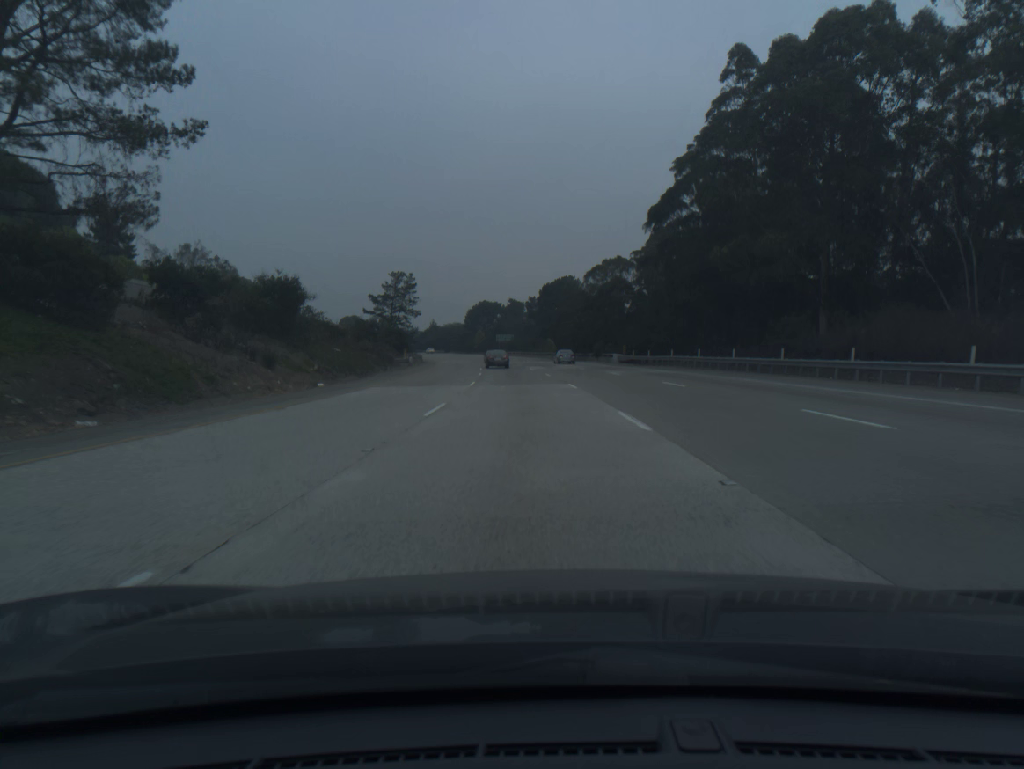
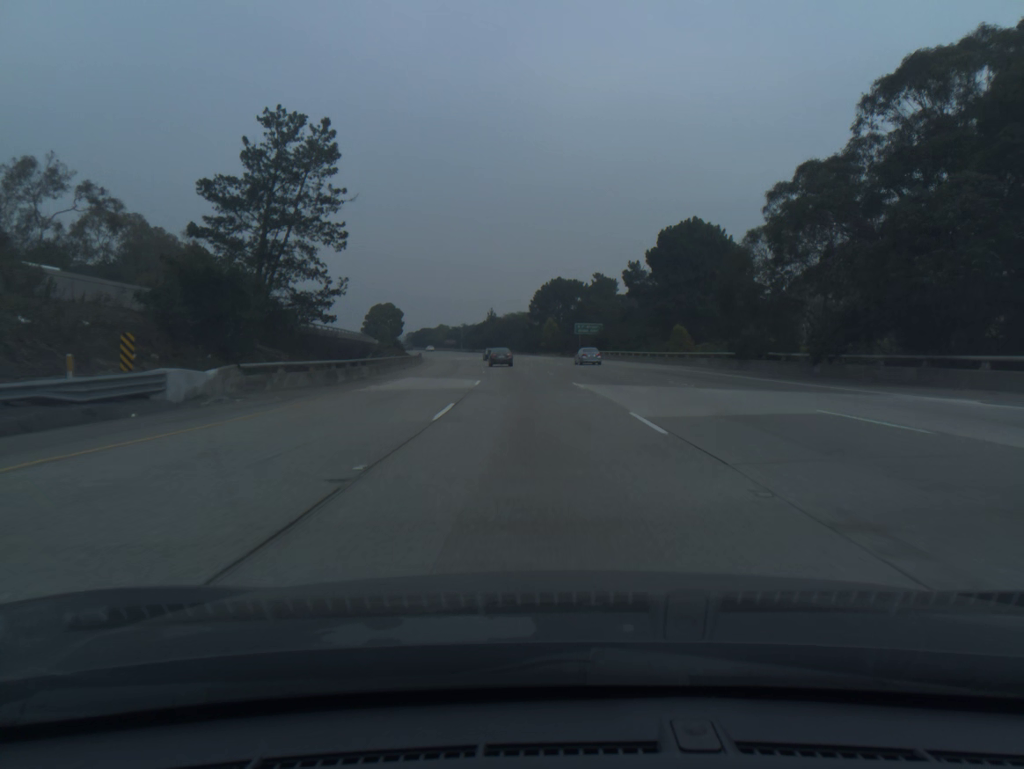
(-4.0, +73.1) m; -6°
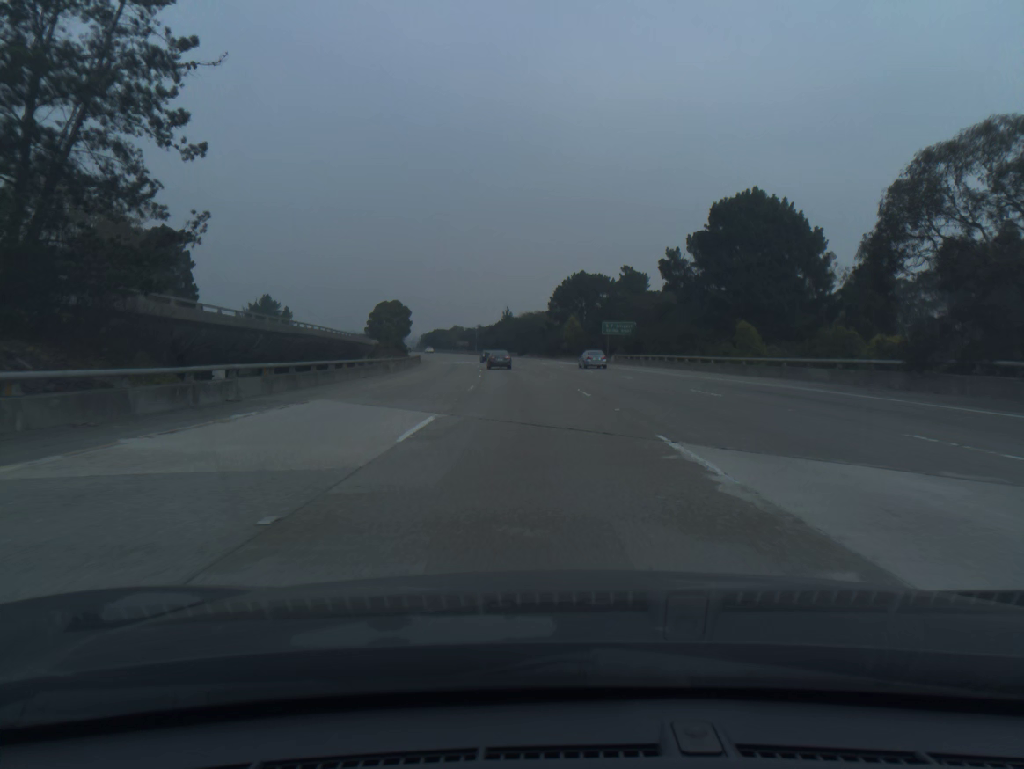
(-0.2, +18.3) m; -1°
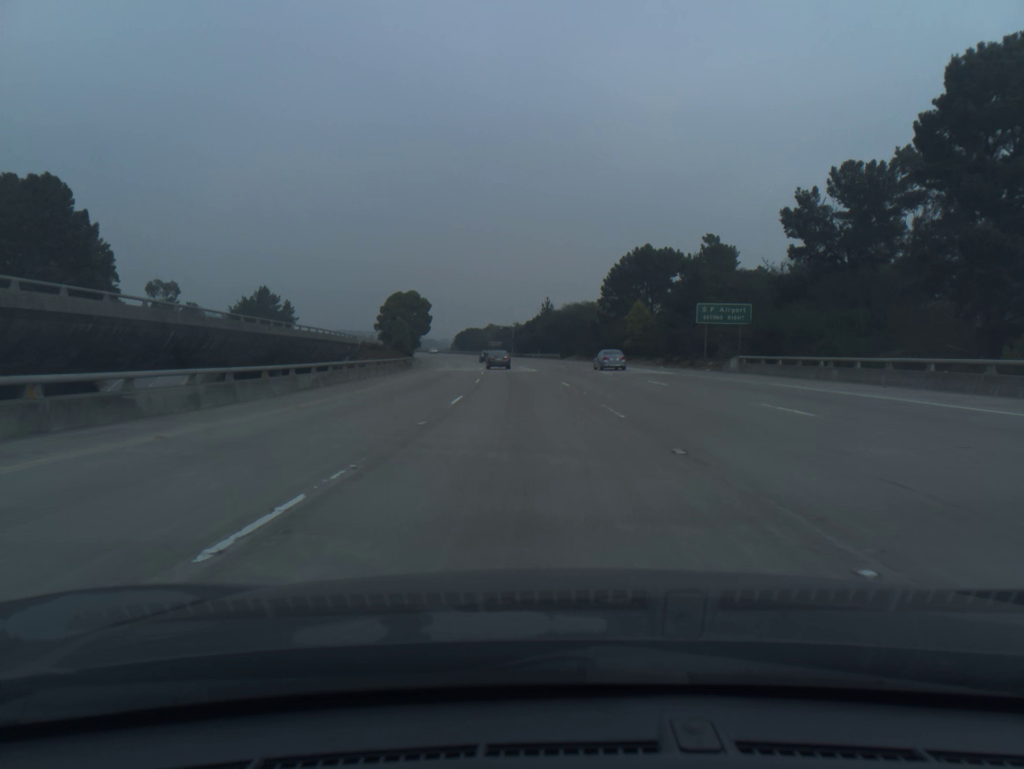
(-1.0, +36.5) m; -3°
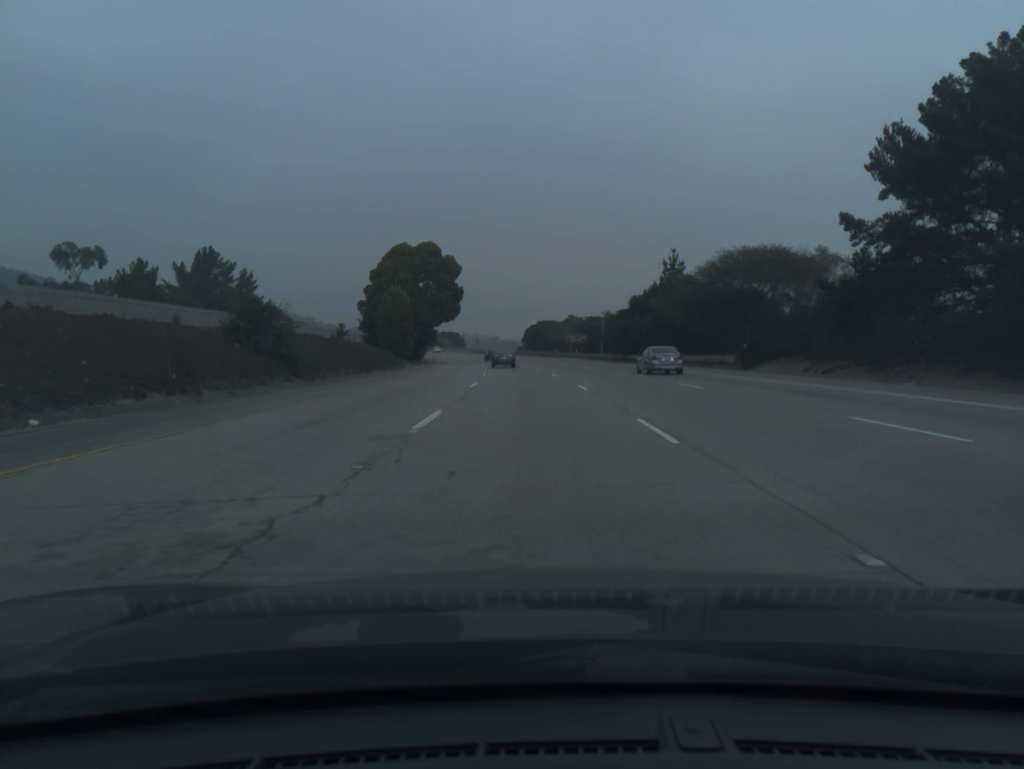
(-3.9, +72.6) m; -6°
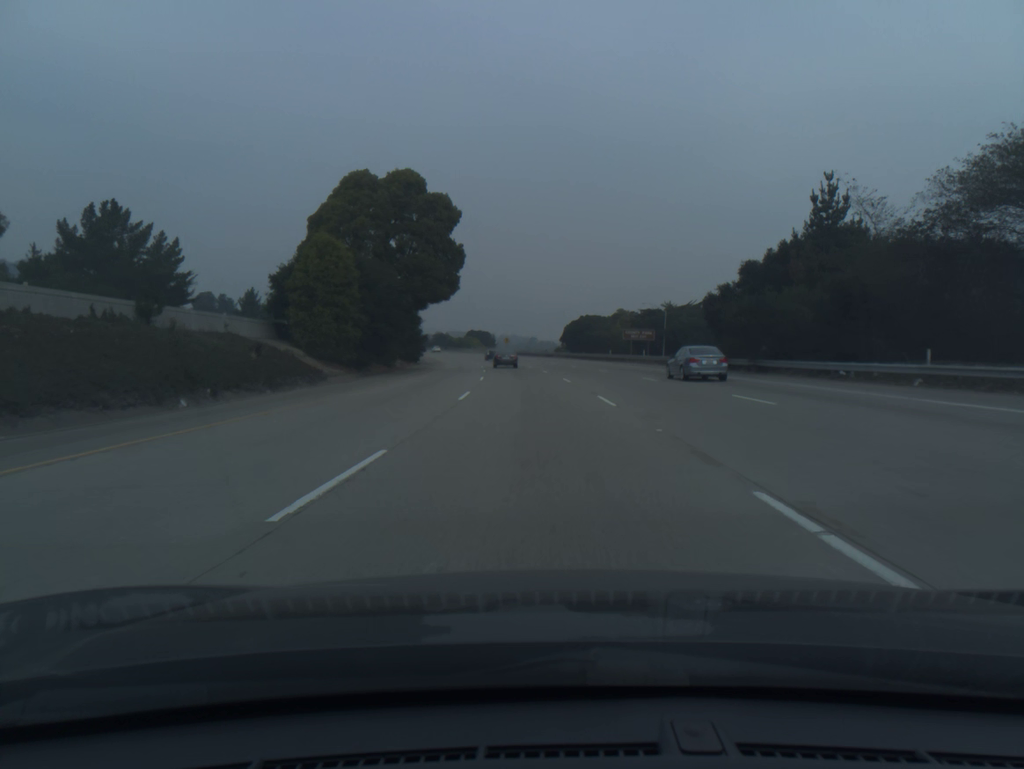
(-0.9, +36.3) m; -3°
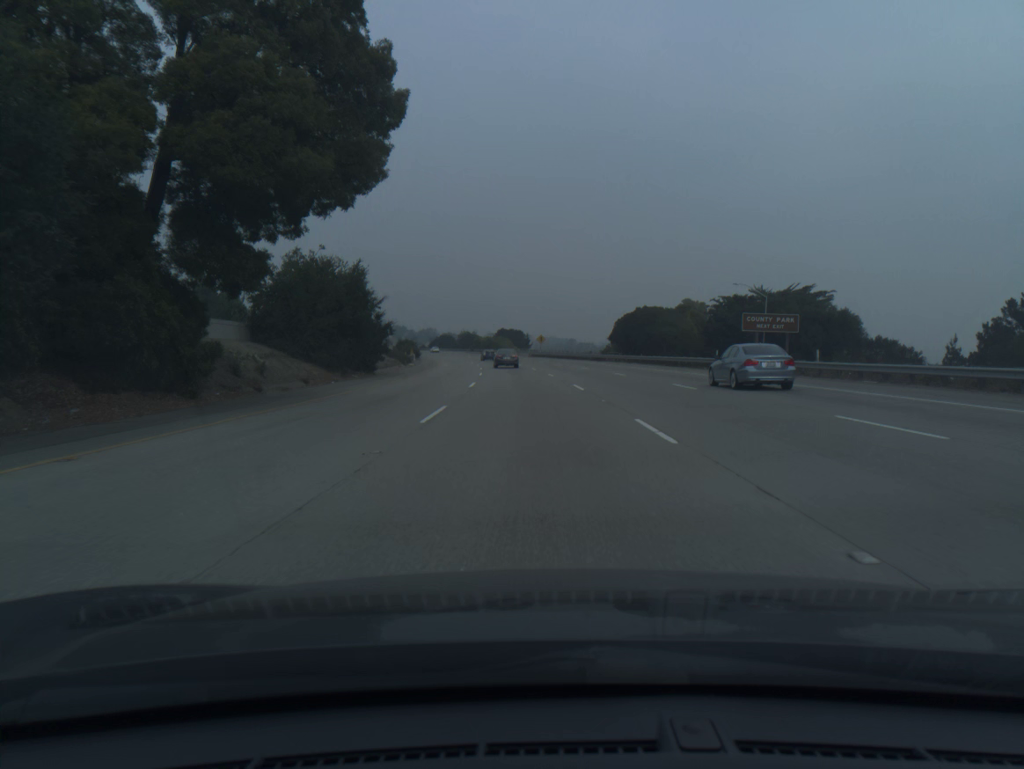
(-0.9, +36.2) m; -3°
